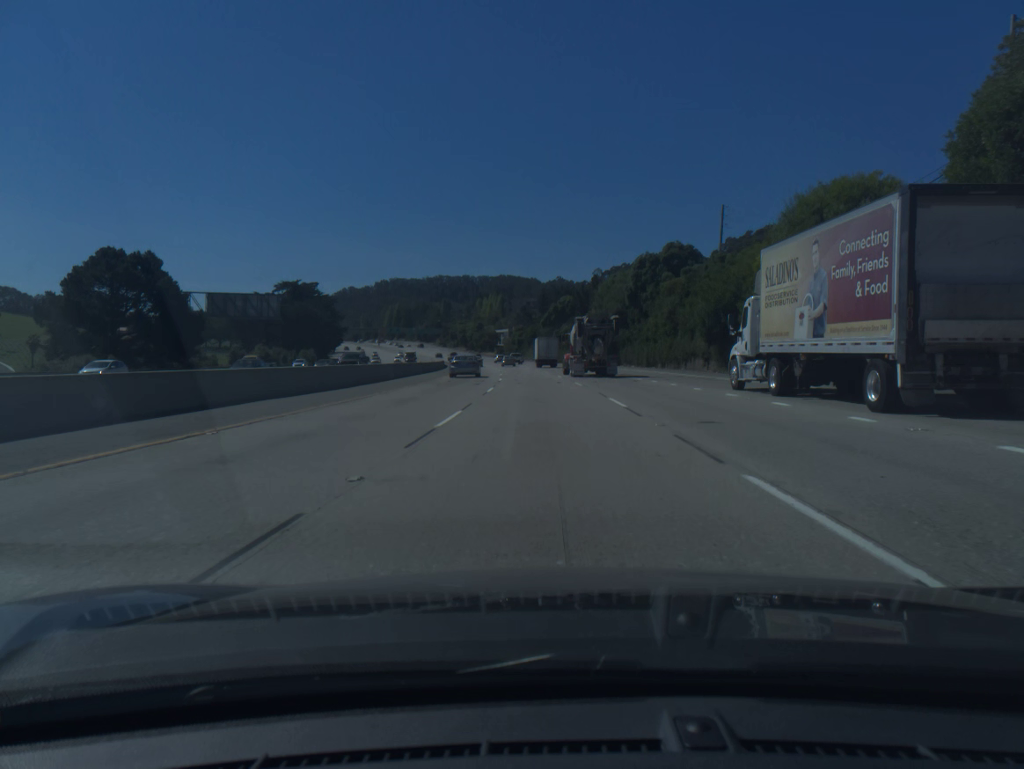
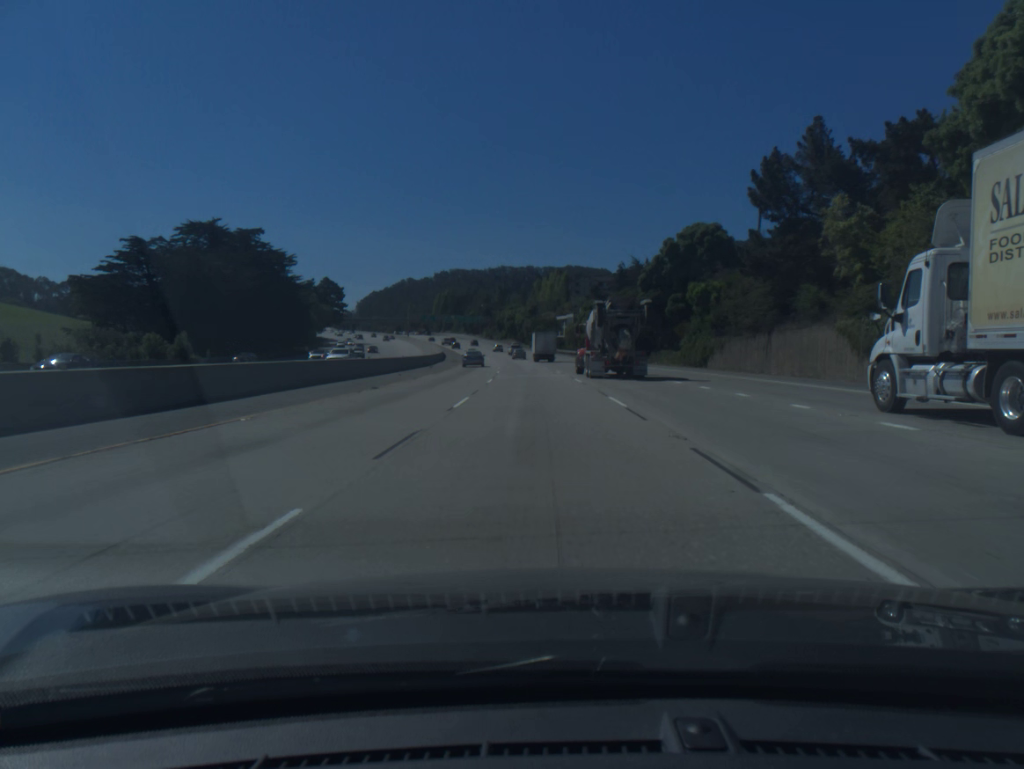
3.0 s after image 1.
(-3.2, +86.3) m; -5°
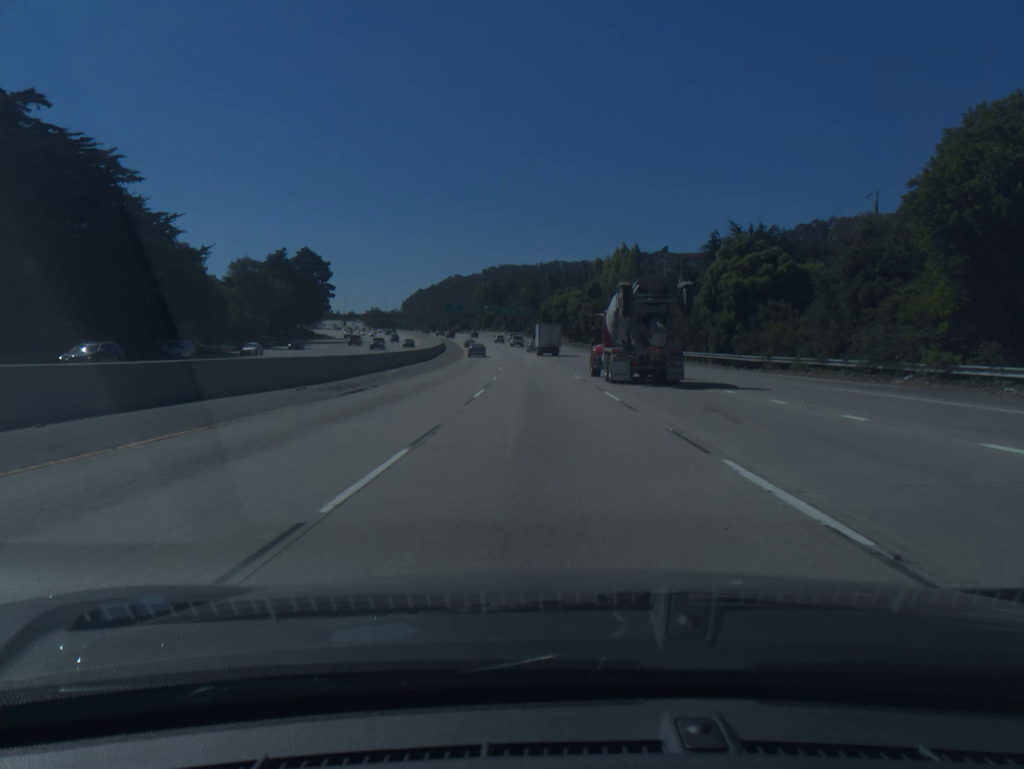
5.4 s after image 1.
(-2.4, +69.4) m; -4°
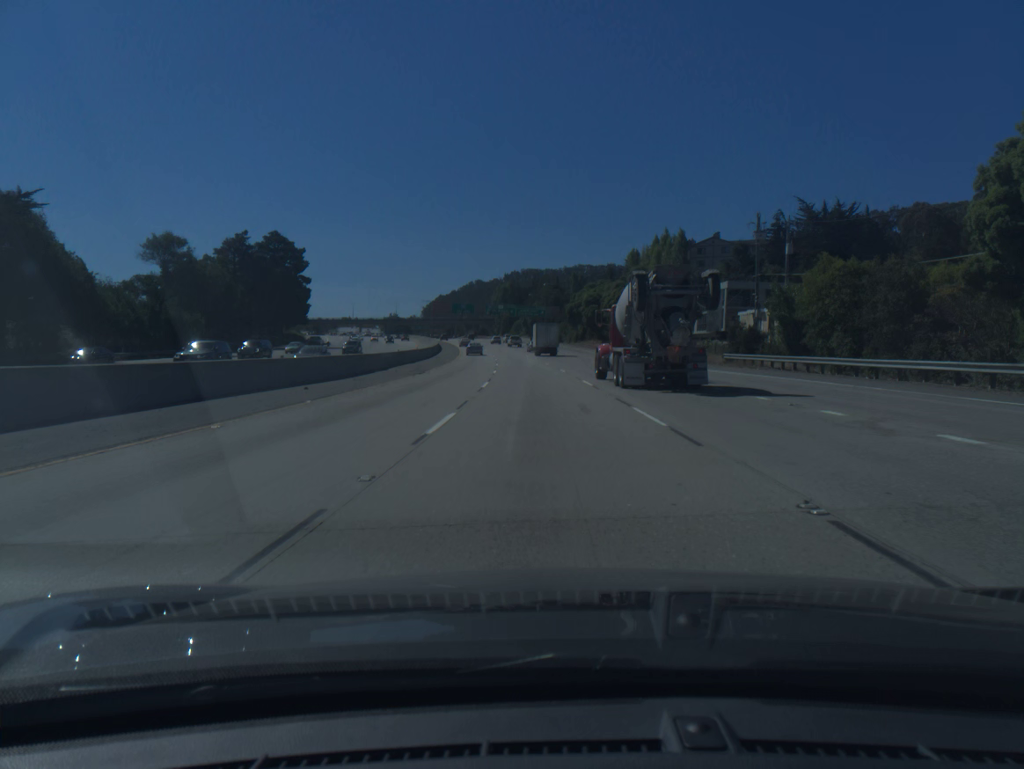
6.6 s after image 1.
(-0.5, +34.7) m; -2°
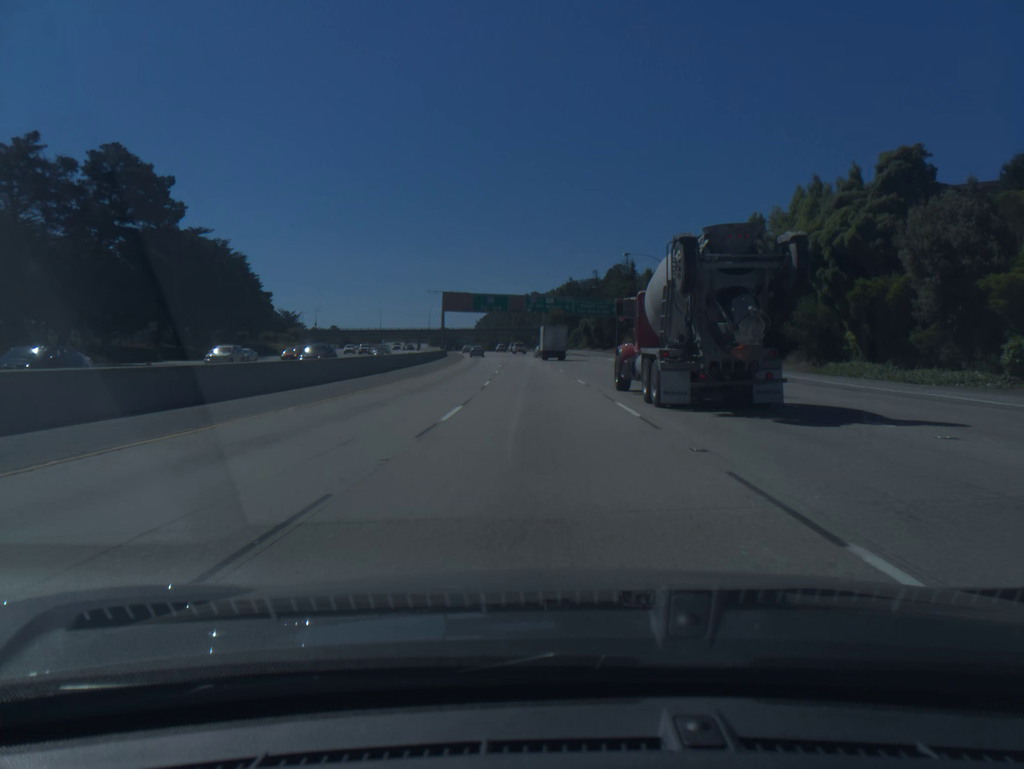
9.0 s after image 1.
(-2.3, +69.0) m; -4°
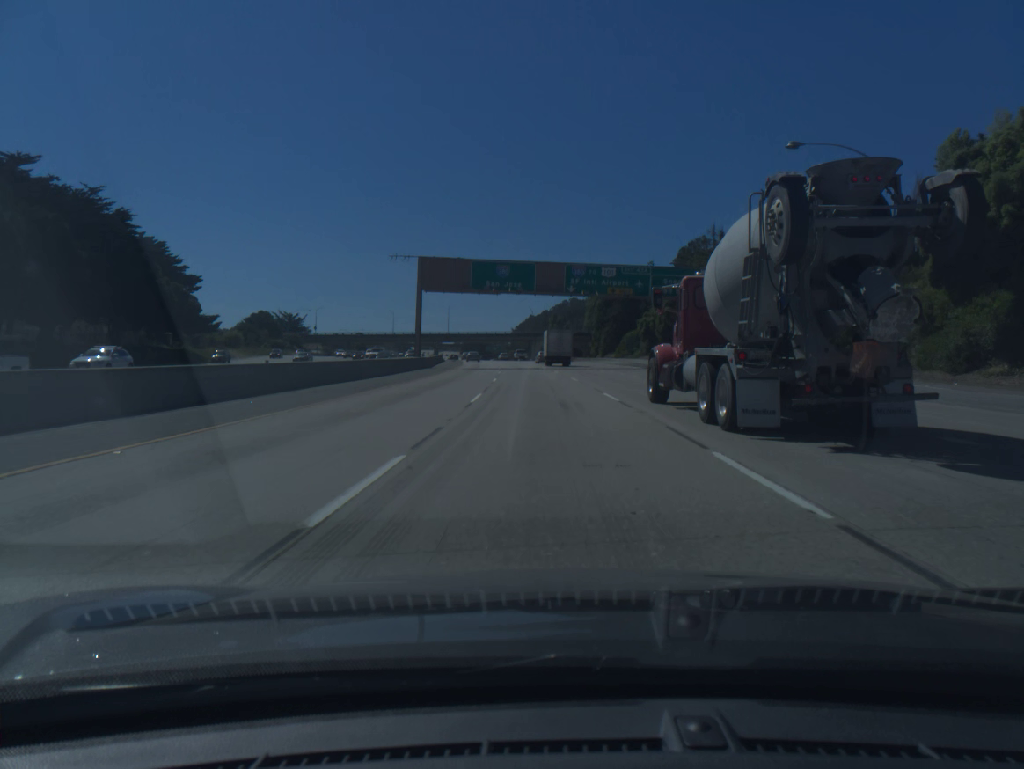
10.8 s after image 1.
(-1.4, +51.5) m; -3°
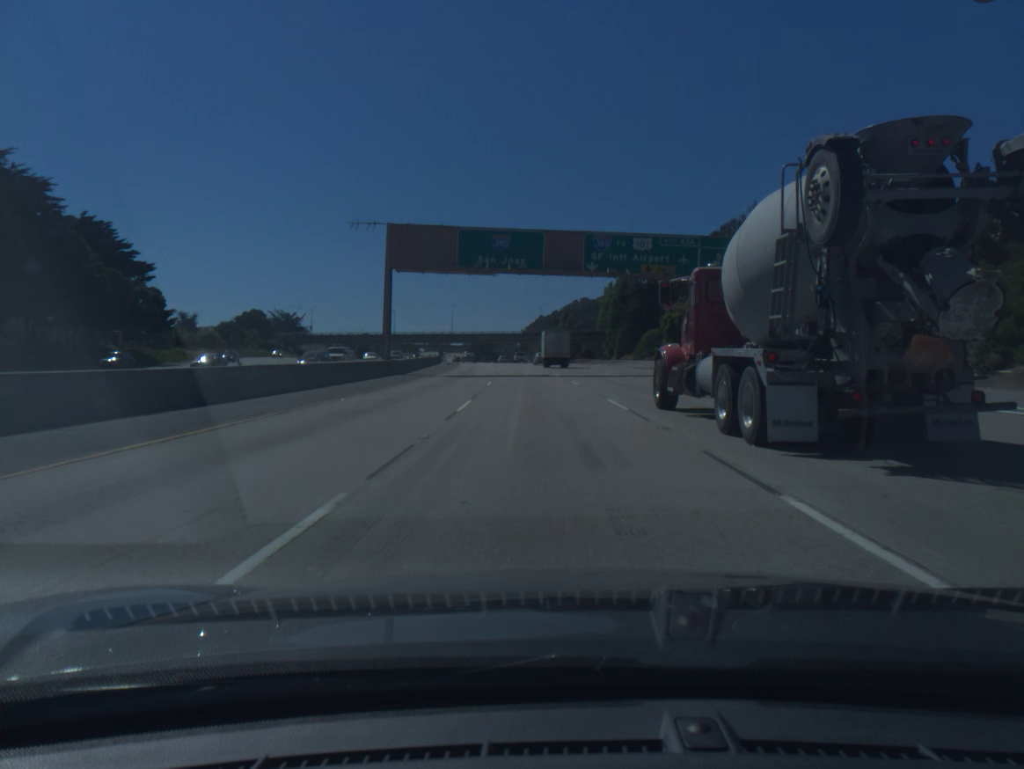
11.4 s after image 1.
(-0.1, +17.1) m; -1°
